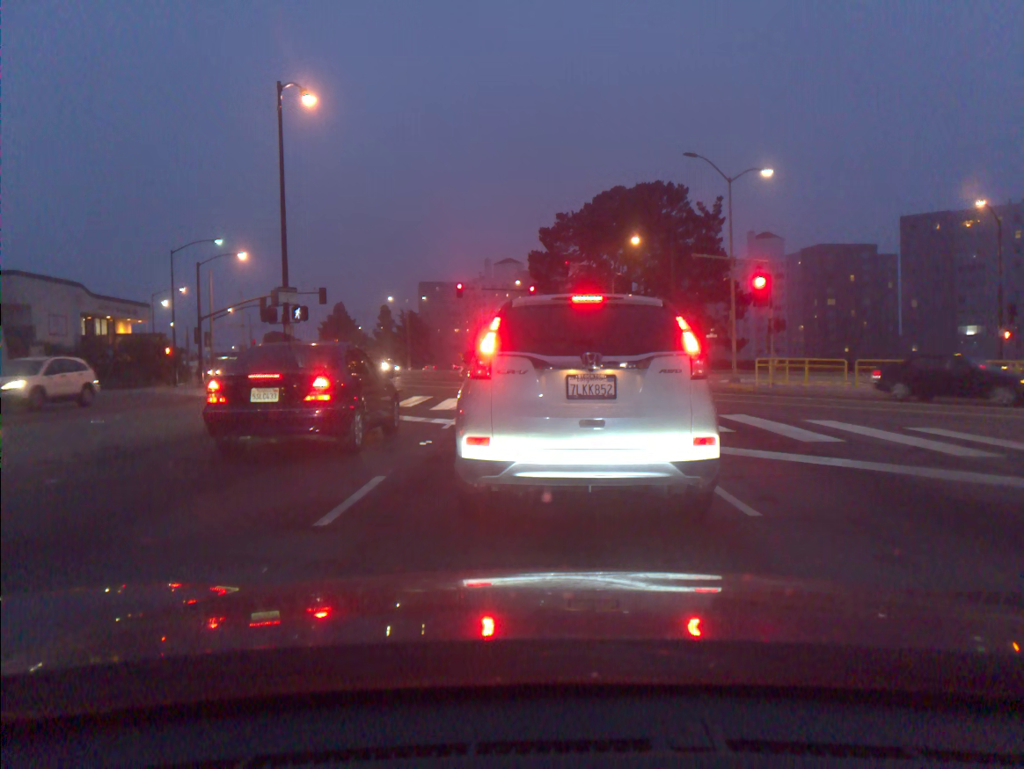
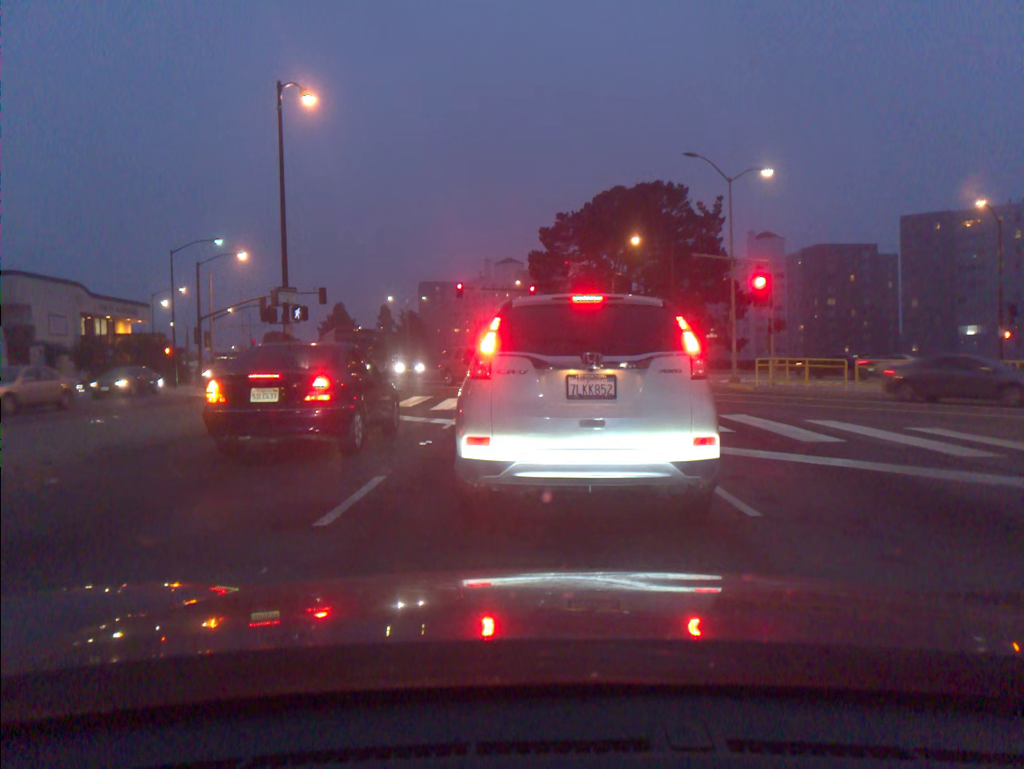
(0.0, 0.0) m; 0°
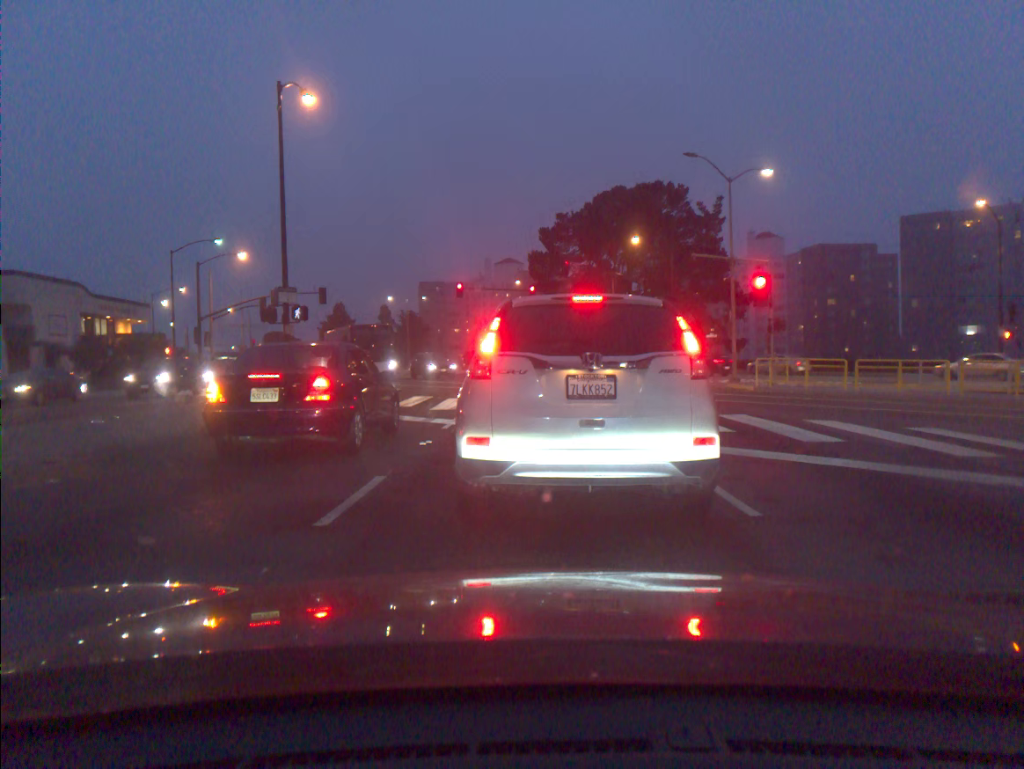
(0.0, 0.0) m; 0°
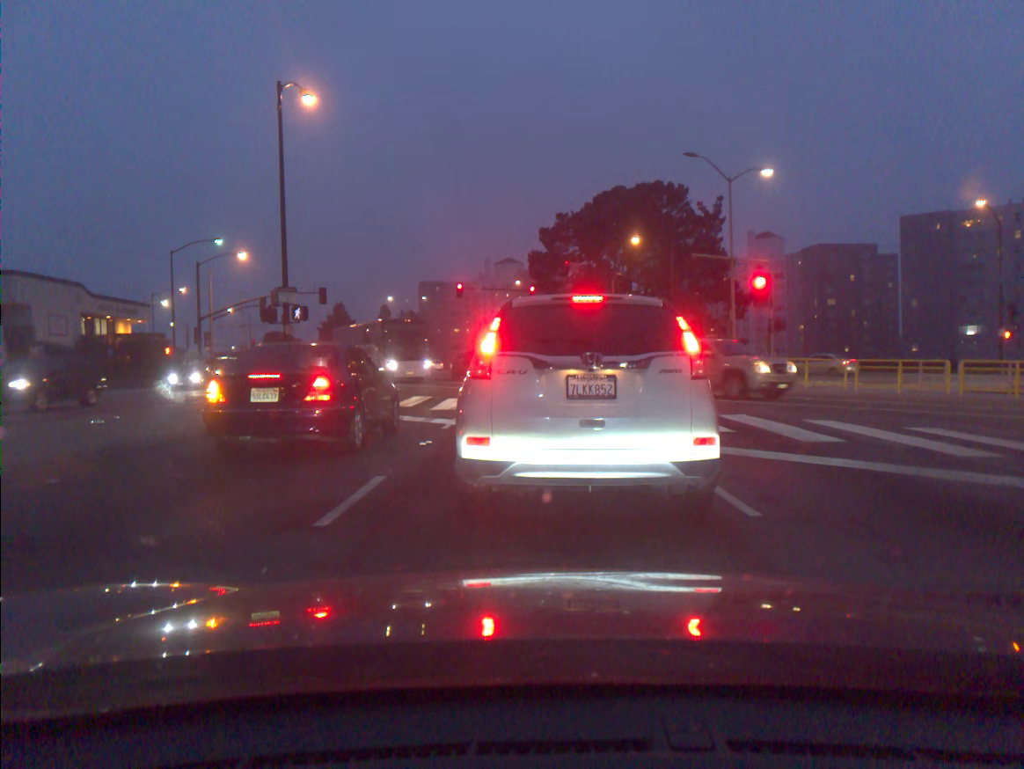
(0.0, 0.0) m; 0°
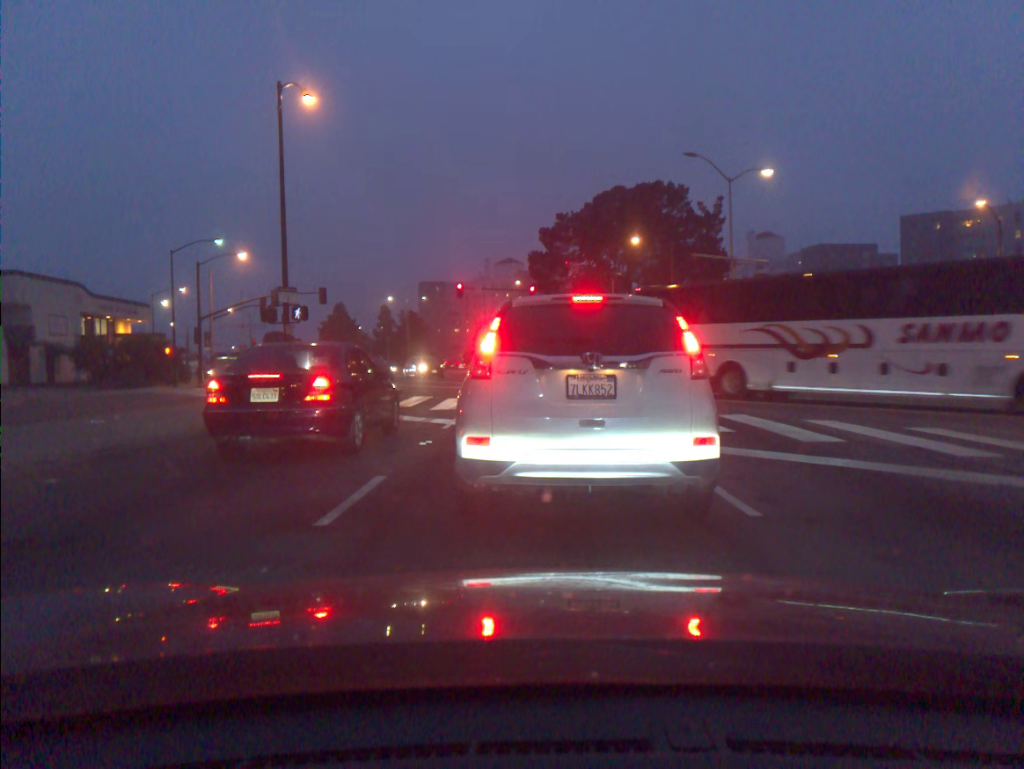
(0.0, 0.0) m; 0°
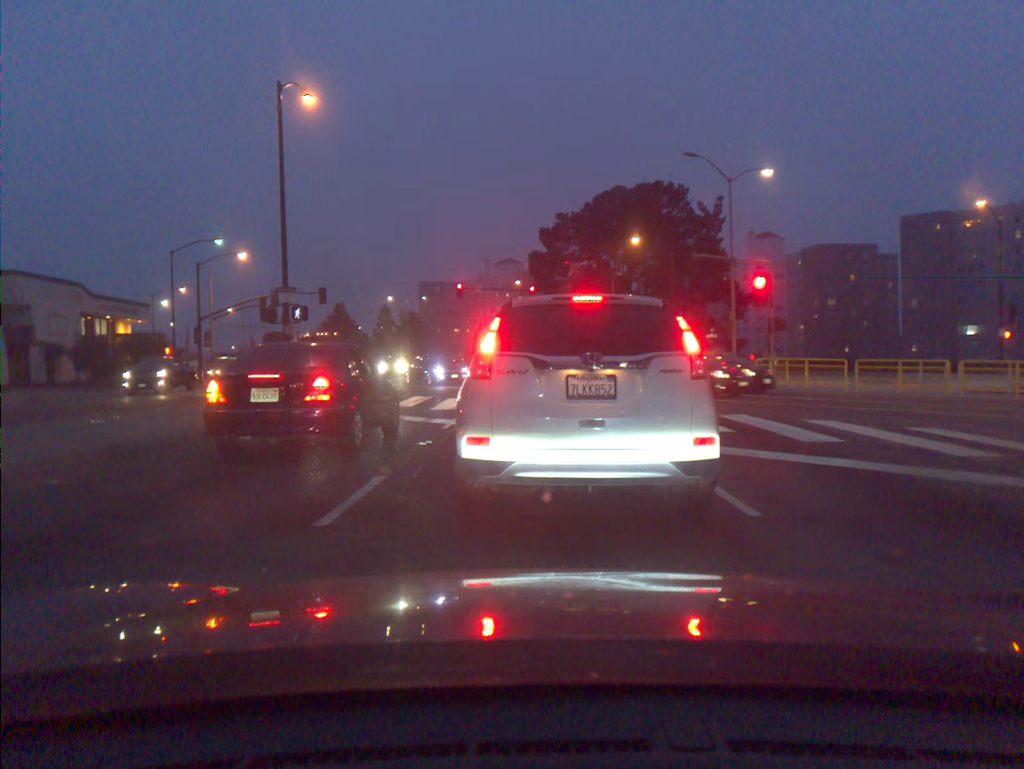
(0.0, 0.0) m; 0°
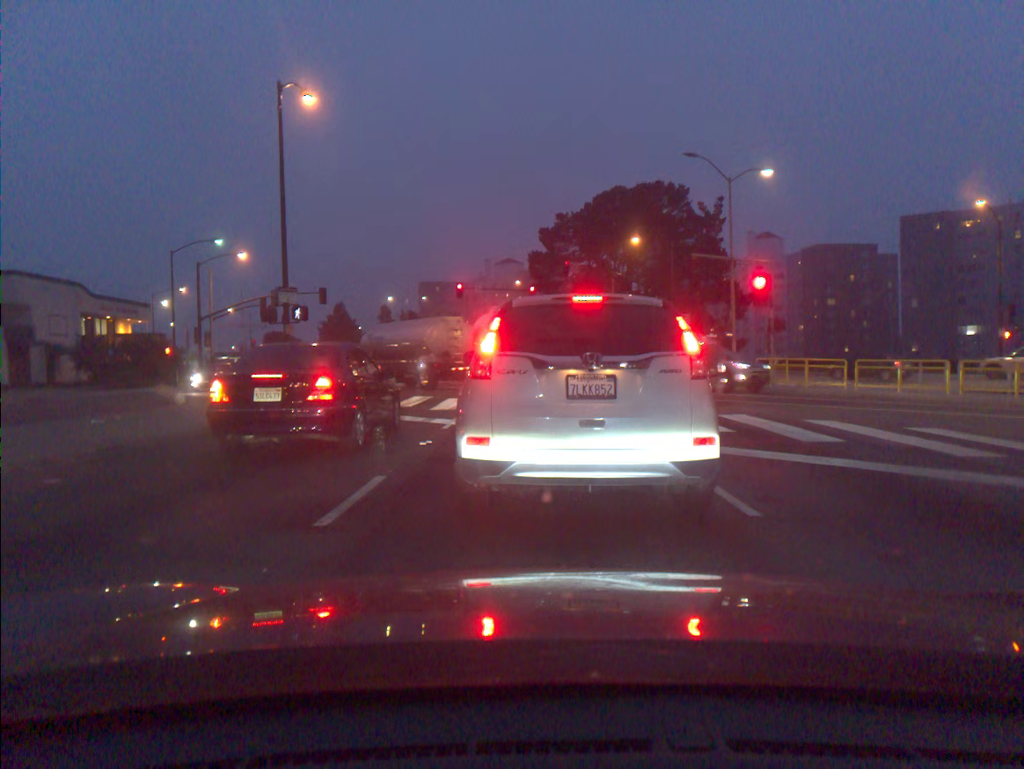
(0.0, 0.0) m; 0°
